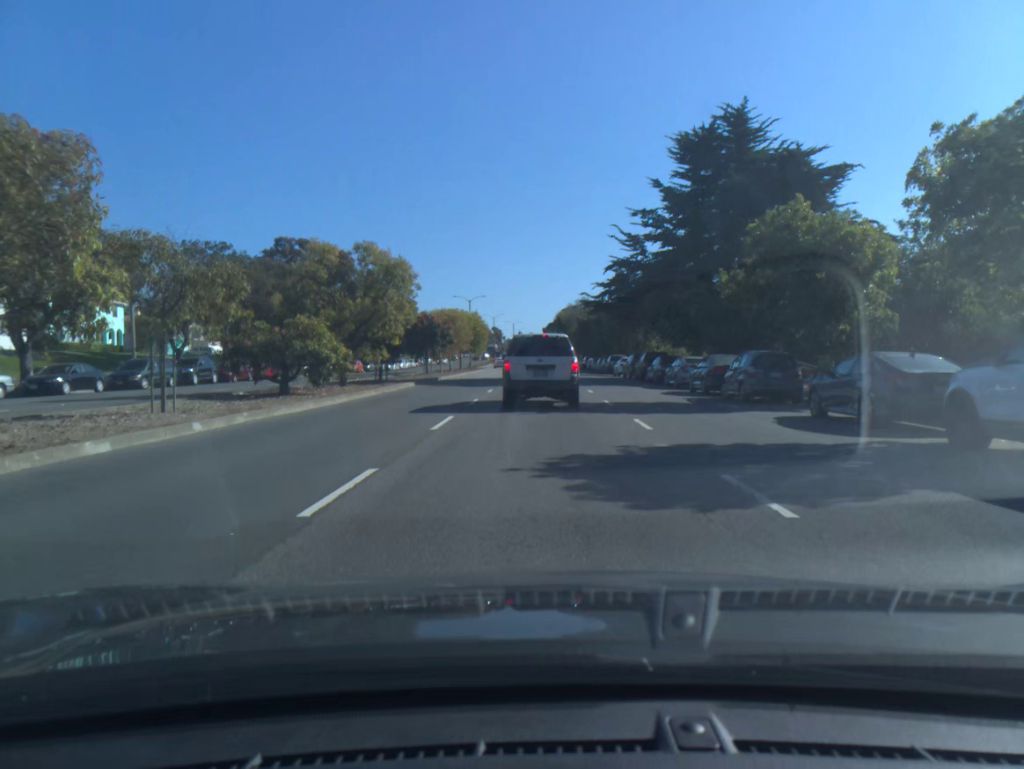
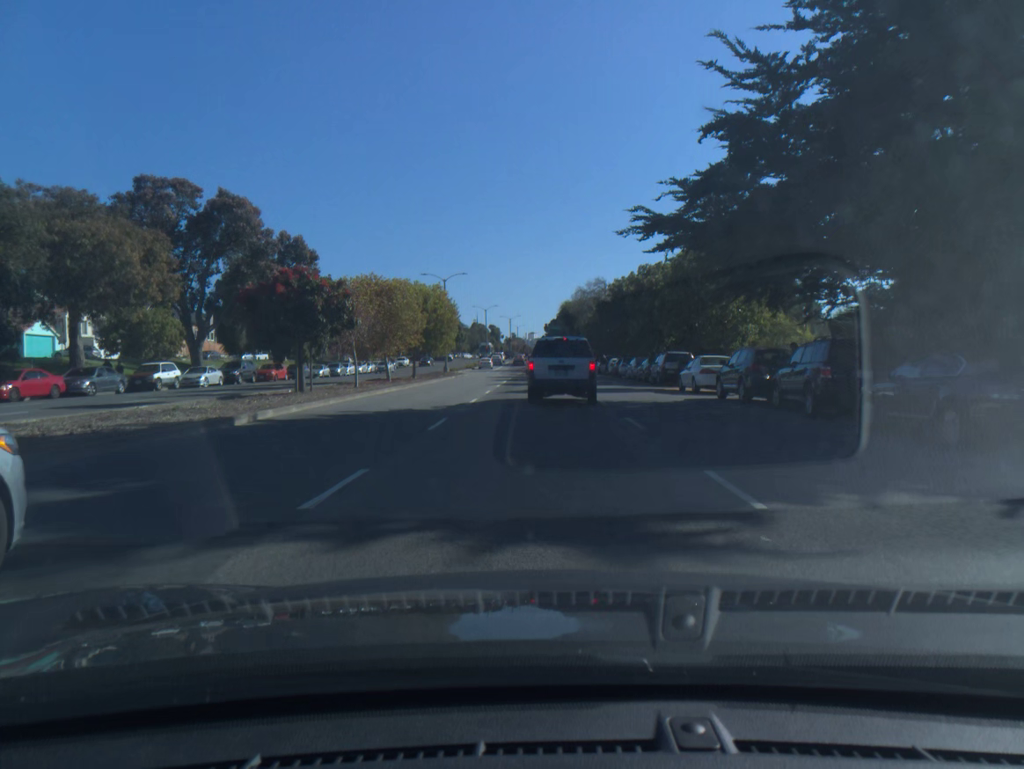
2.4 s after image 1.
(0.0, +28.5) m; 0°
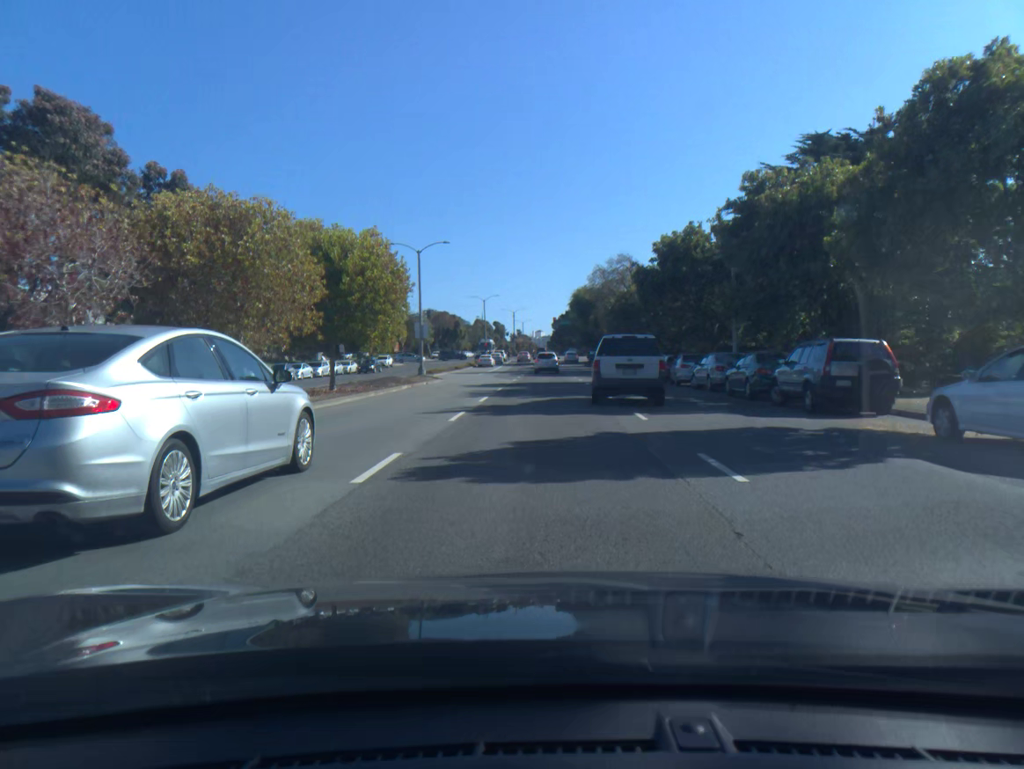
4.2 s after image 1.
(0.0, +20.6) m; 0°
